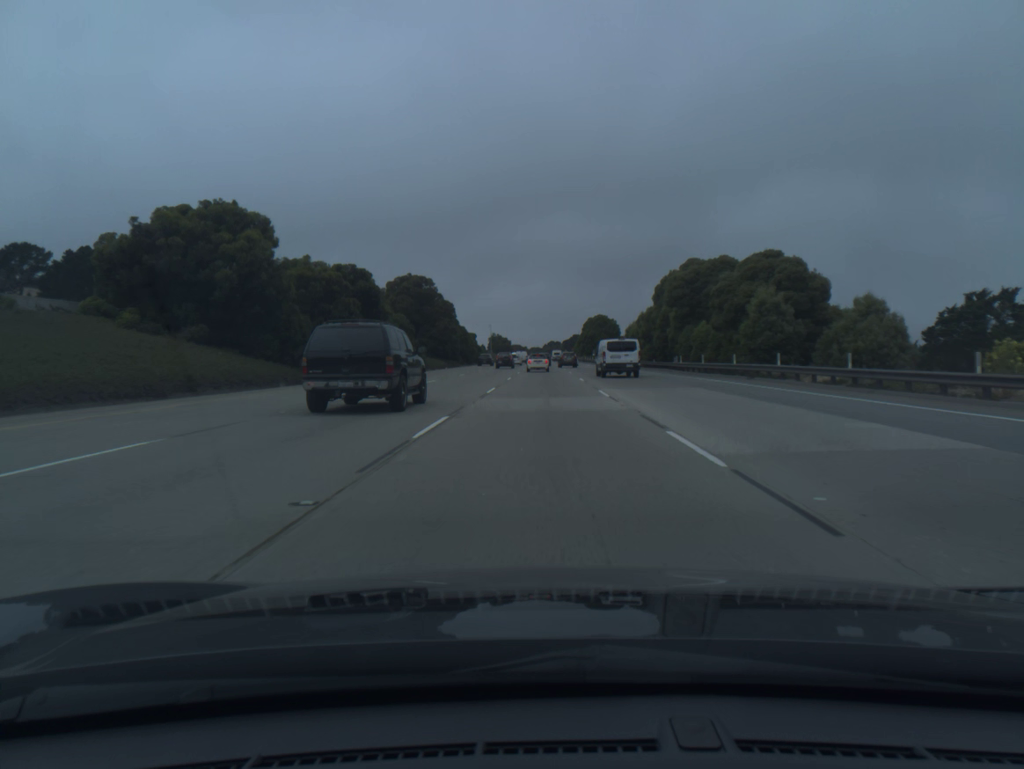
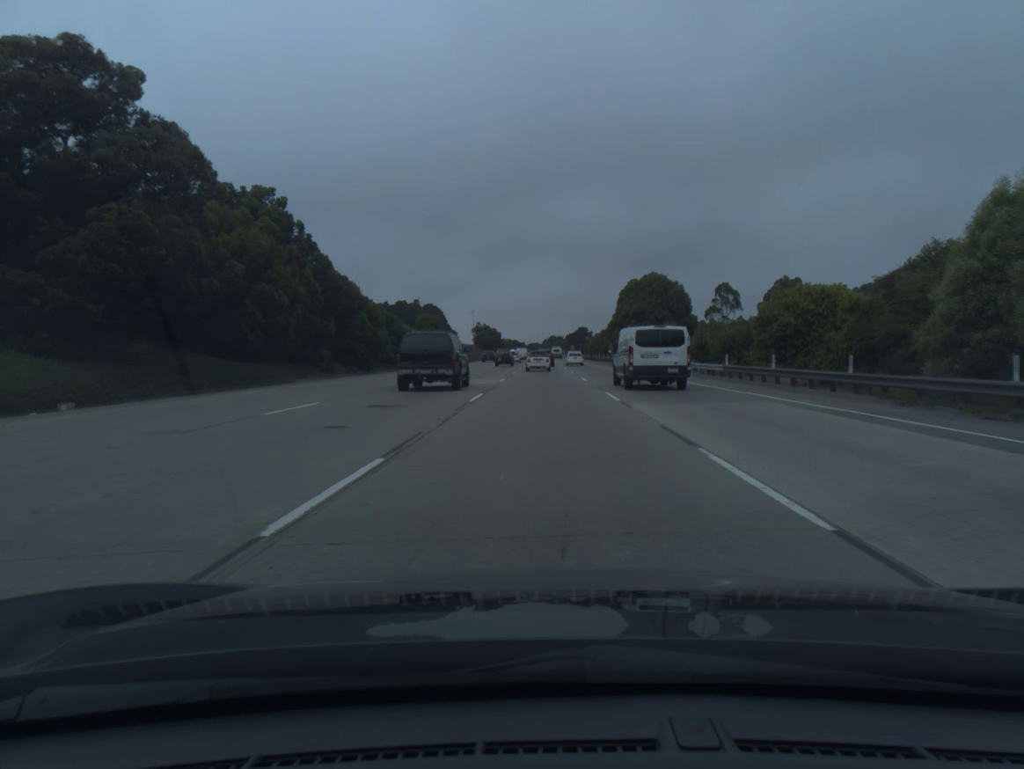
(+0.1, +79.4) m; 0°
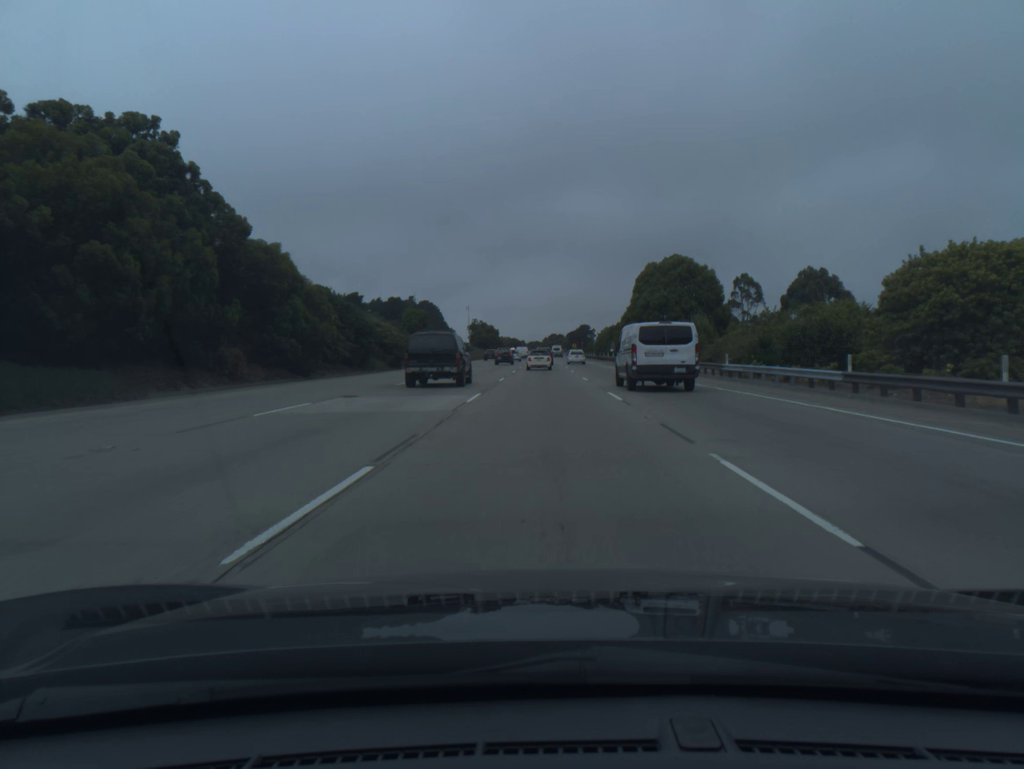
(0.0, +15.2) m; 0°
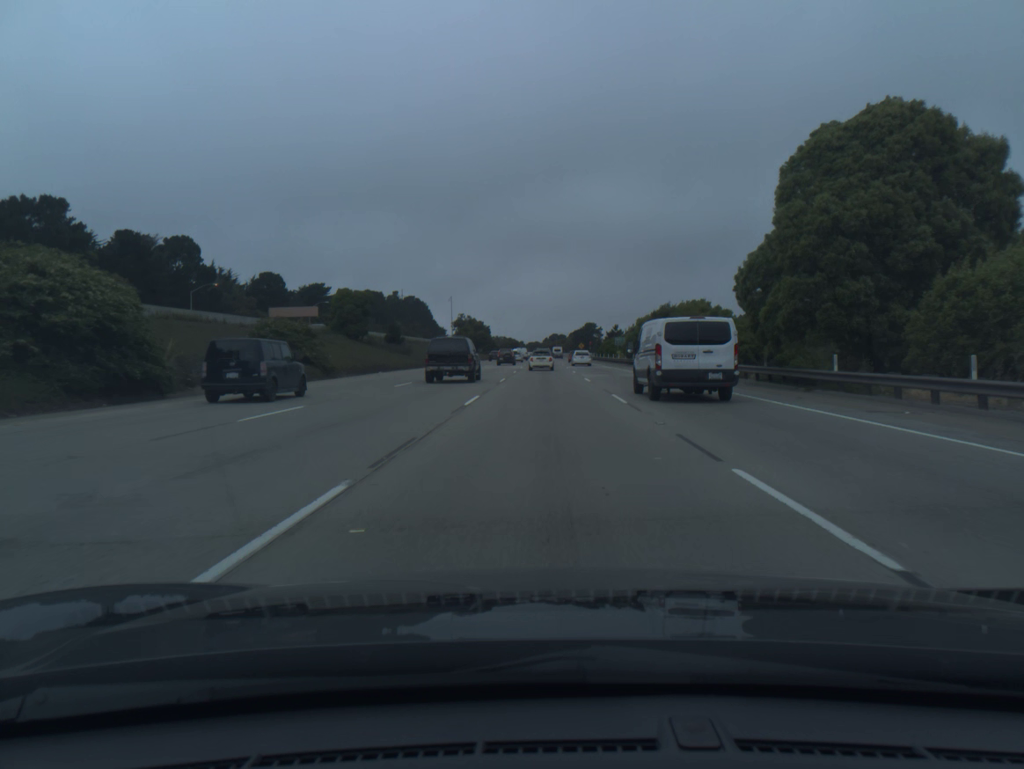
(0.0, +44.6) m; 0°
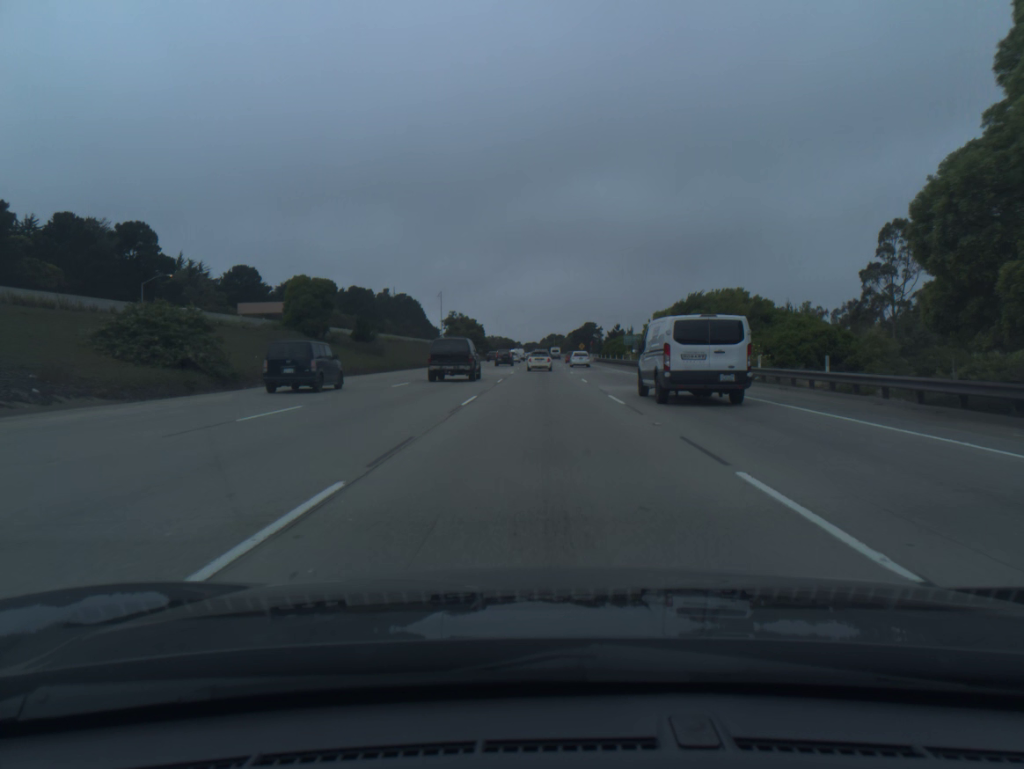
(0.0, +14.7) m; 0°
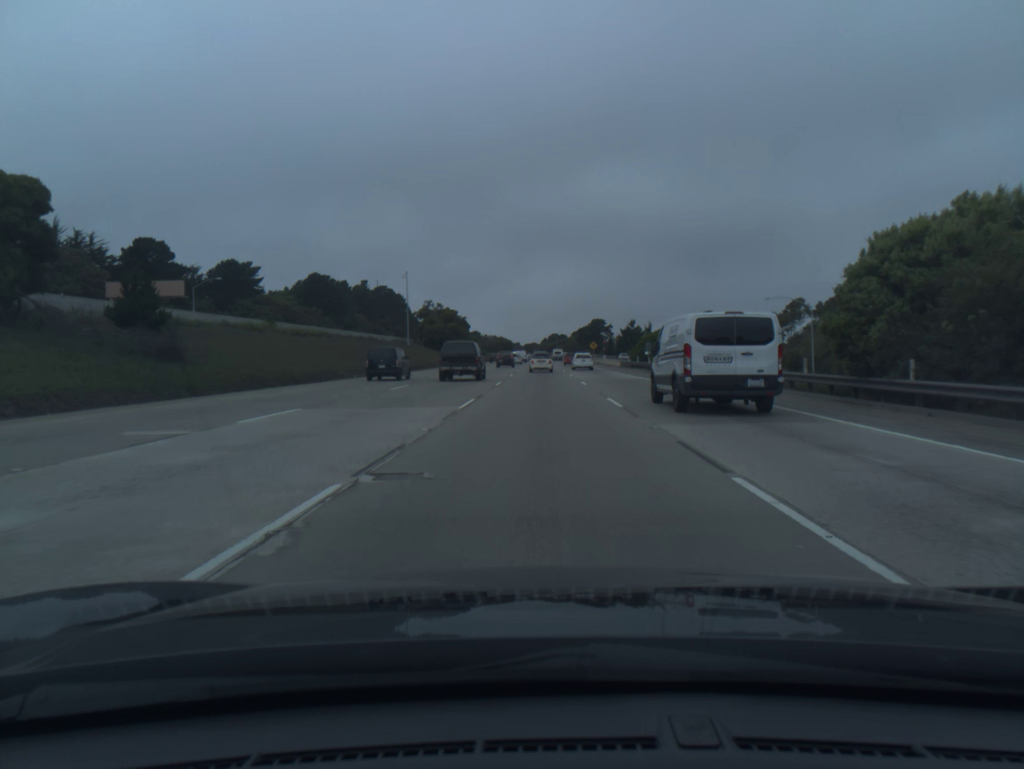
(0.0, +43.9) m; 0°
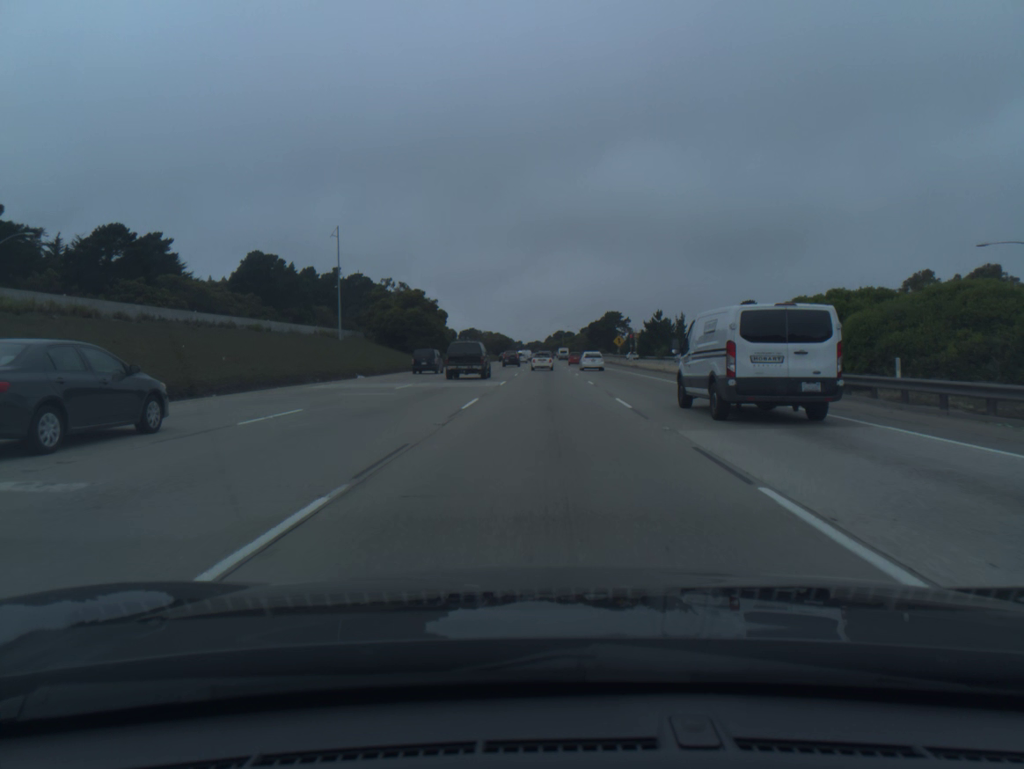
(-0.1, +44.4) m; 0°
